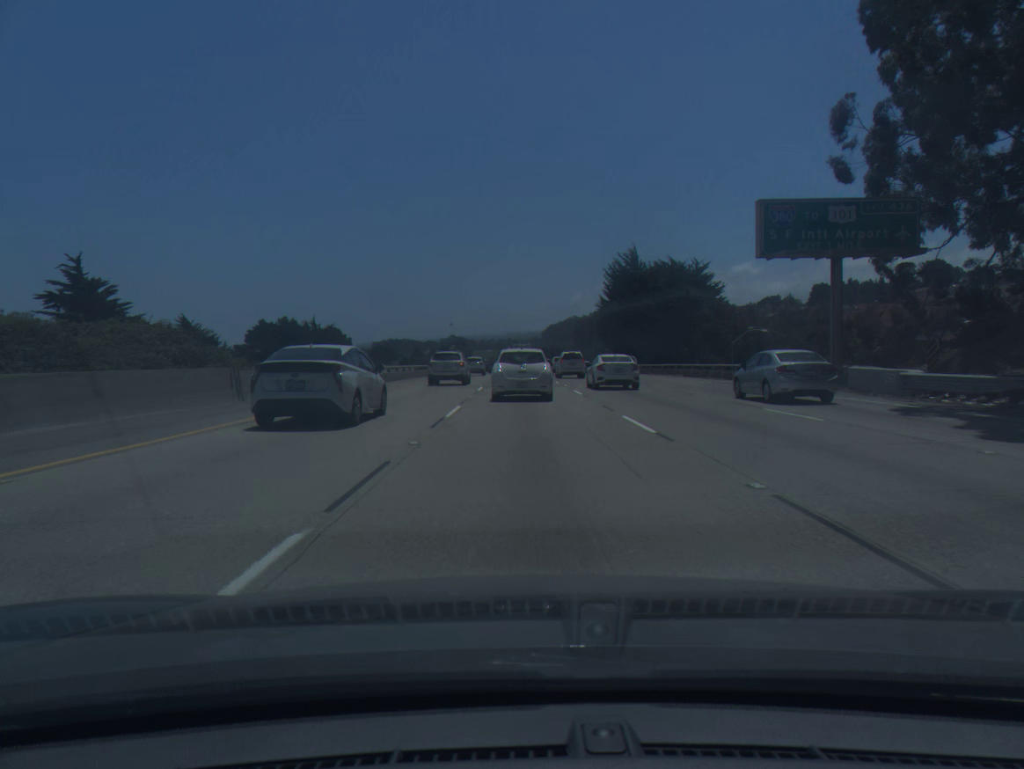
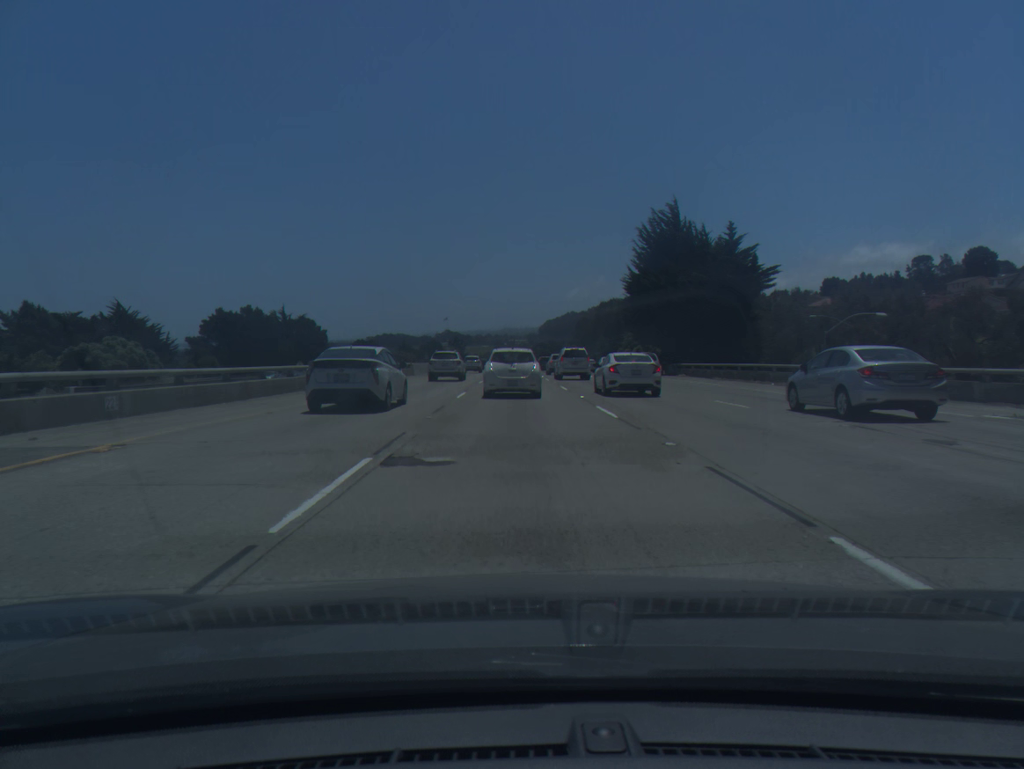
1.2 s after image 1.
(0.0, +25.5) m; 0°
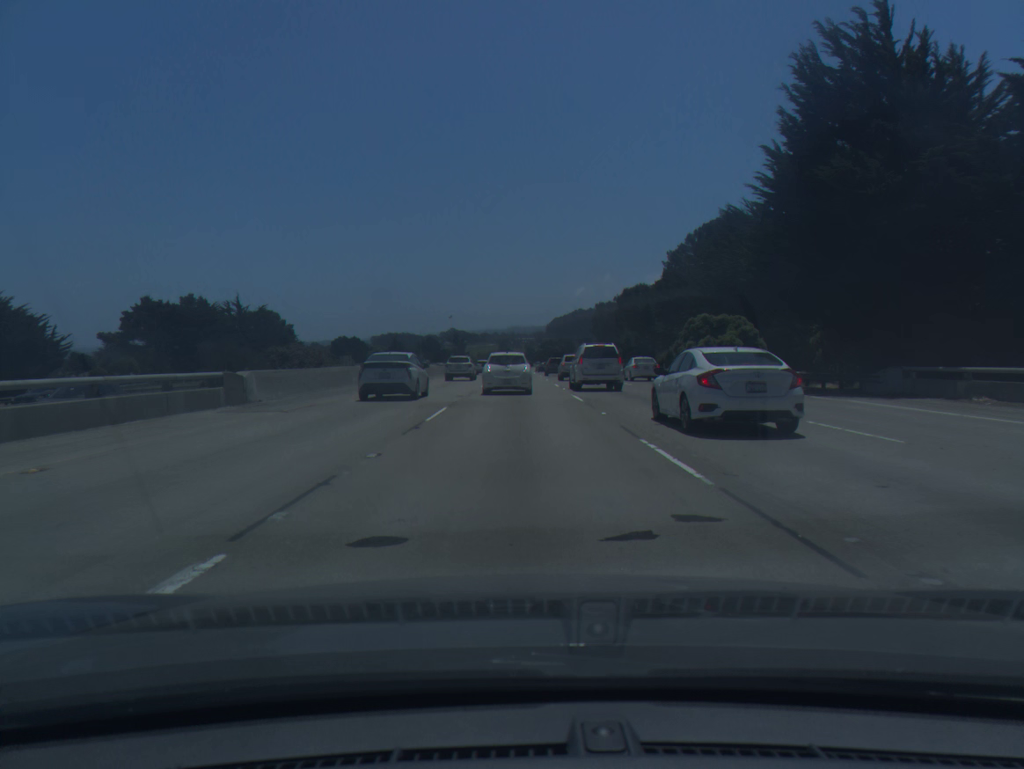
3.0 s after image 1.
(-0.1, +37.3) m; 0°
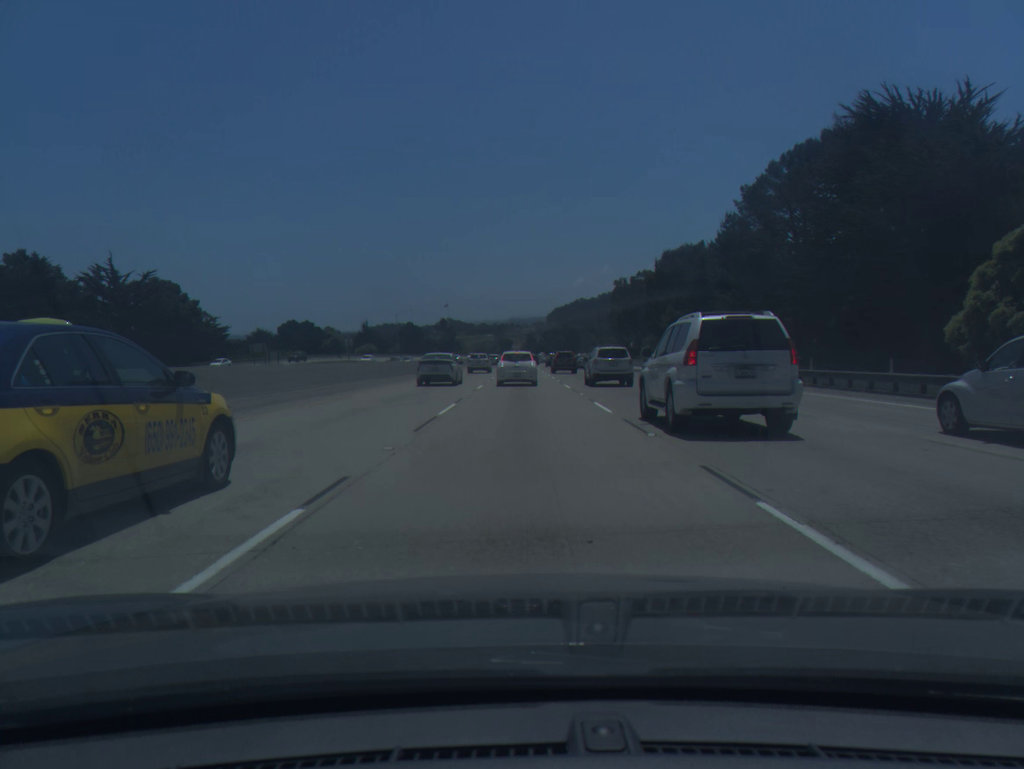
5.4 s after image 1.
(-0.1, +49.8) m; 0°
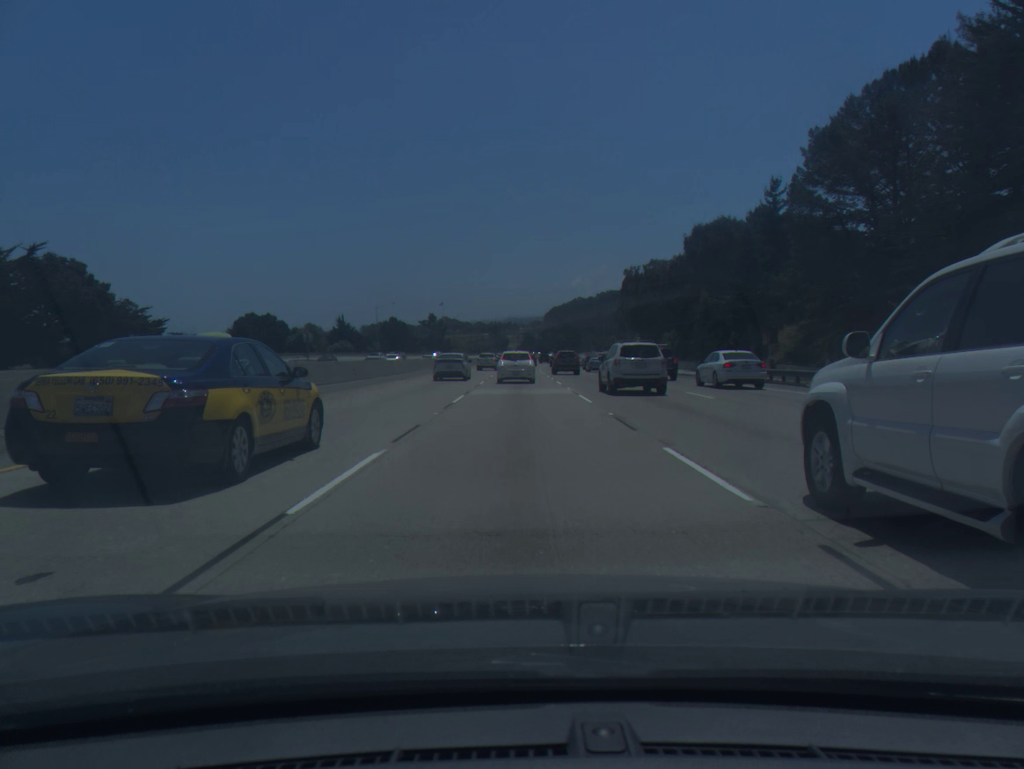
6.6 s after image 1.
(0.0, +25.1) m; 0°
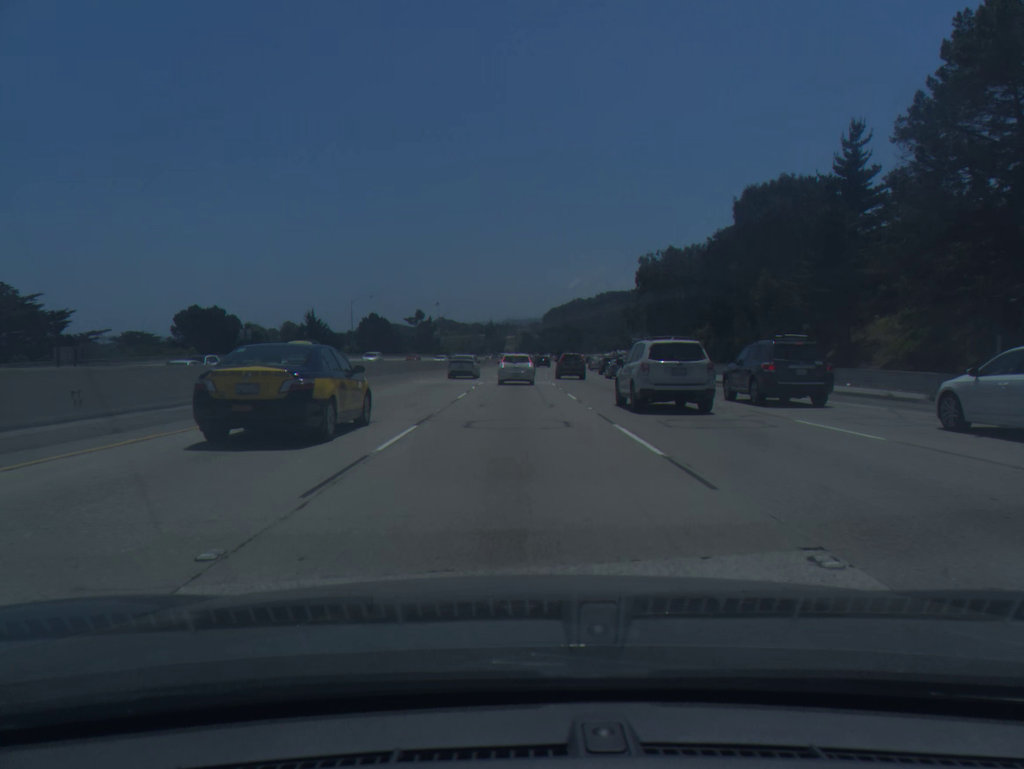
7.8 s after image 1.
(0.0, +25.3) m; 0°
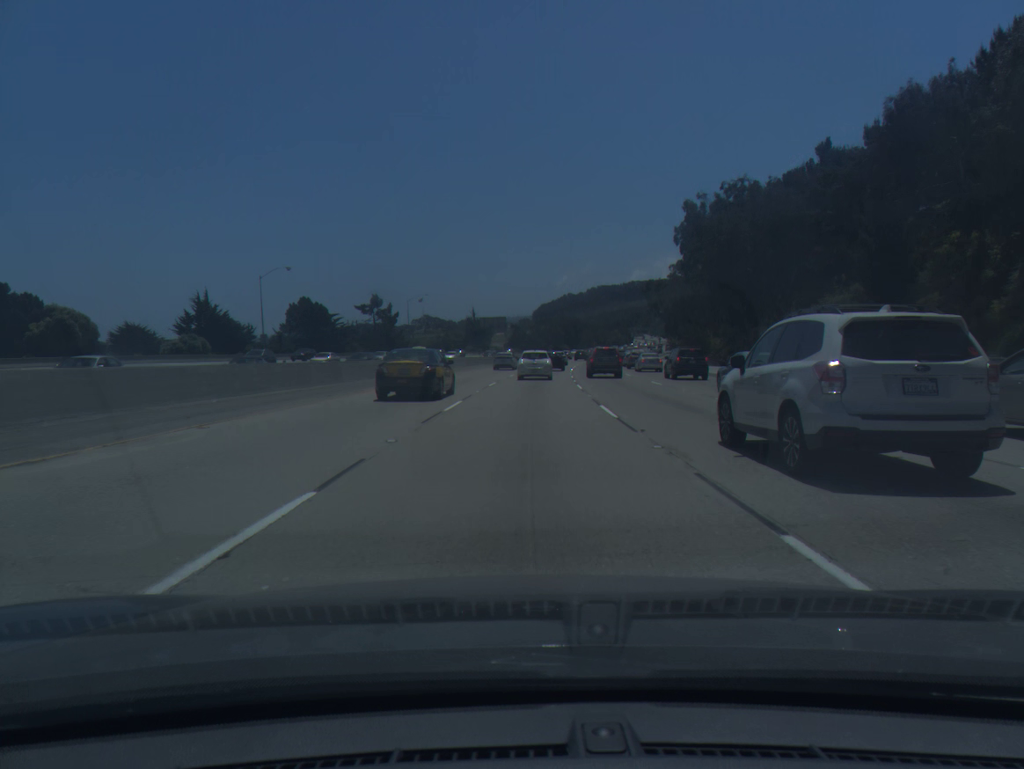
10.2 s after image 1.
(0.0, +50.9) m; +1°
